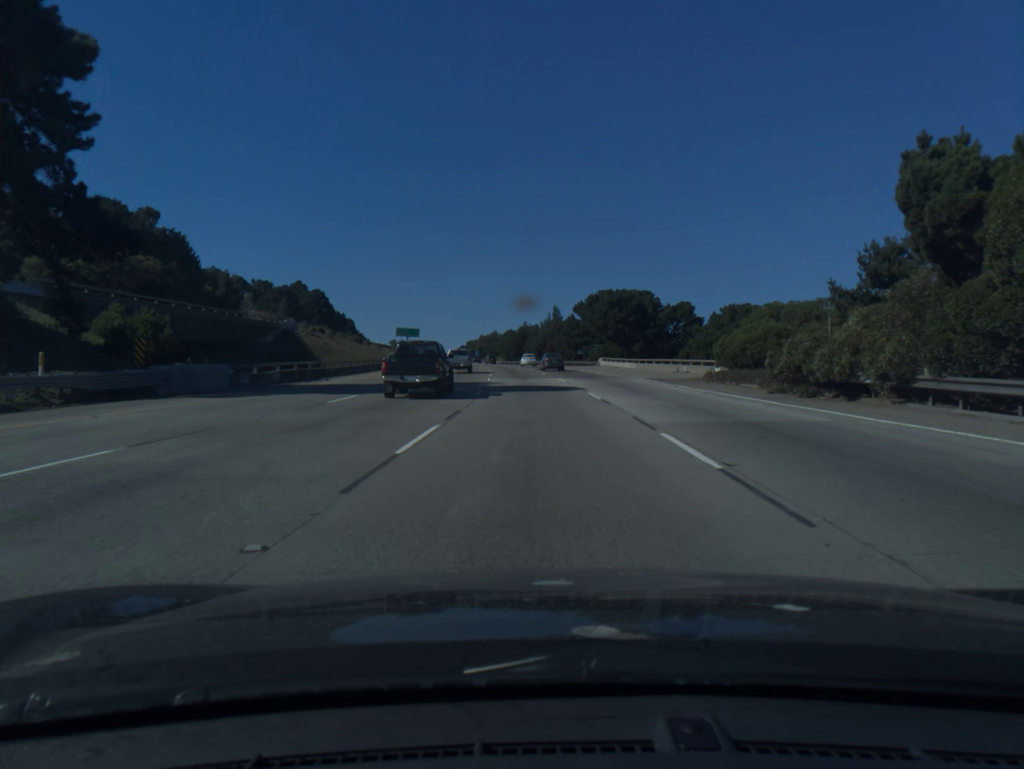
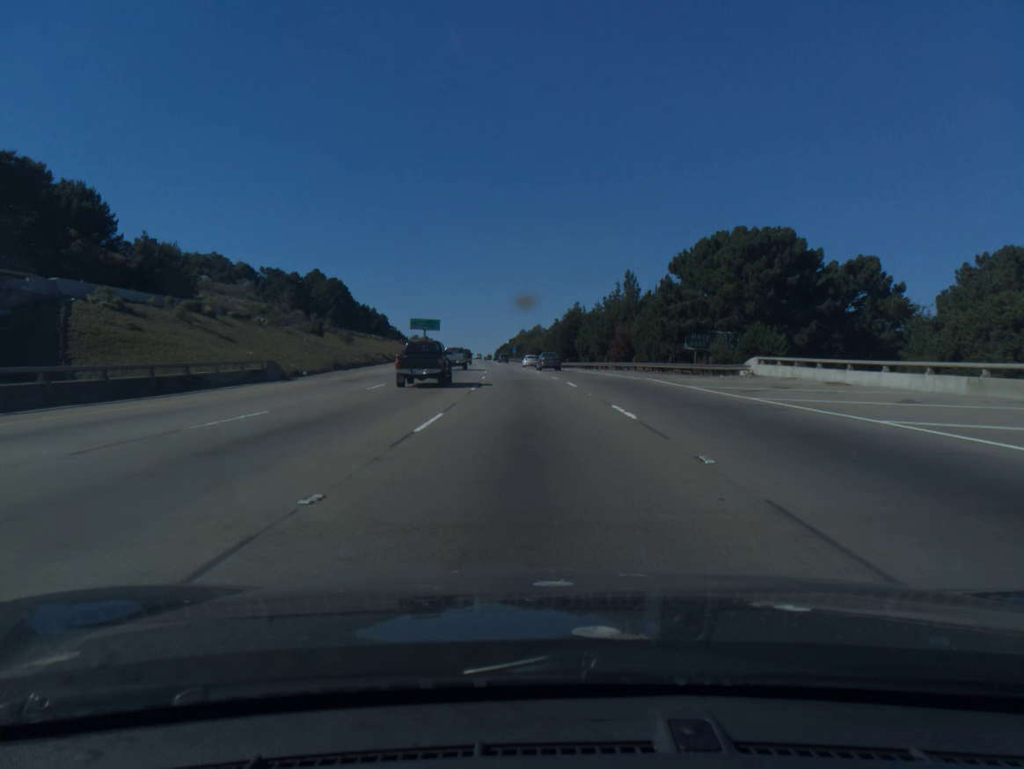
(-1.5, +52.0) m; -3°
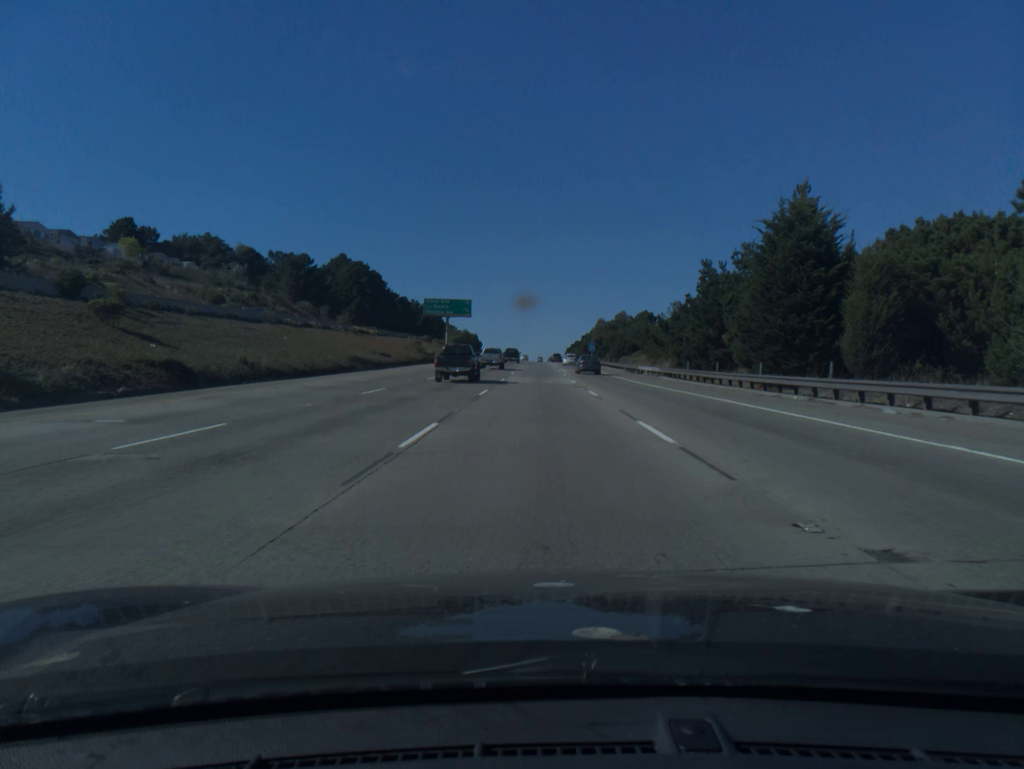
(-3.4, +70.6) m; -5°
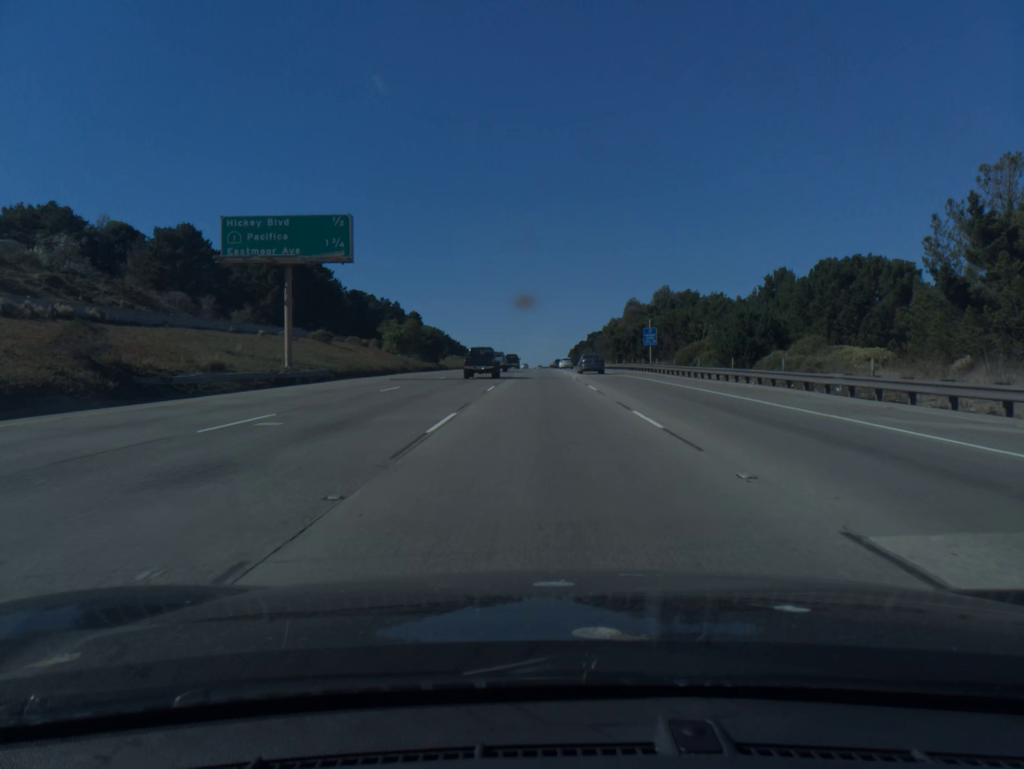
(-0.4, +71.1) m; 0°
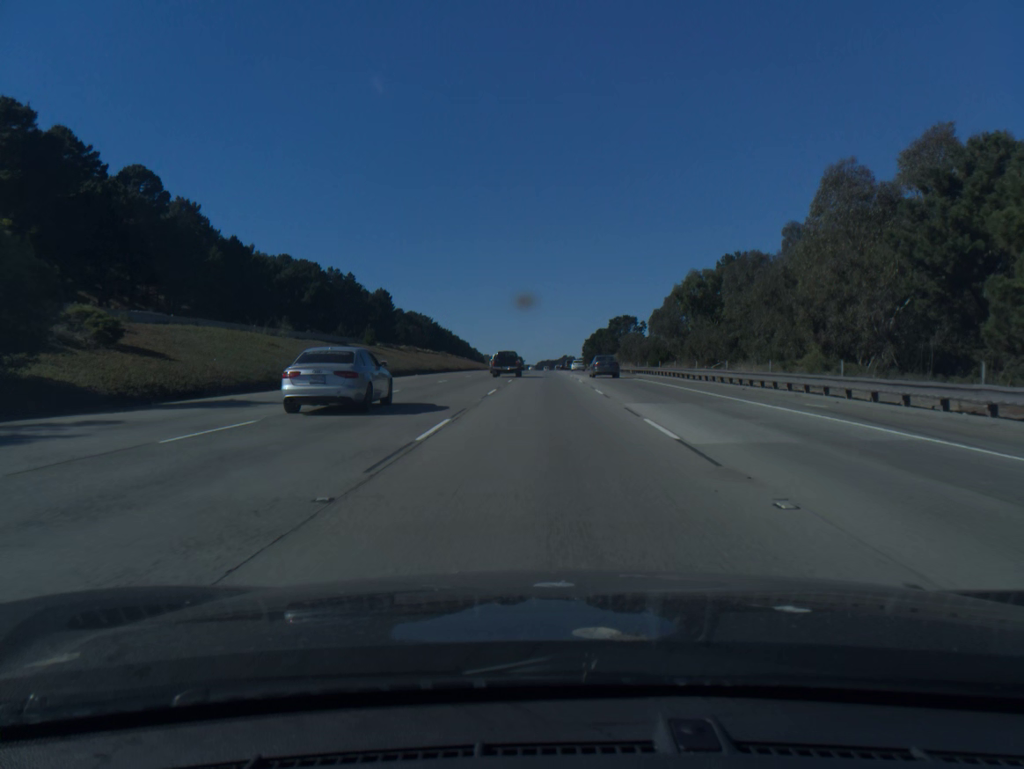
(-0.3, +88.6) m; -1°
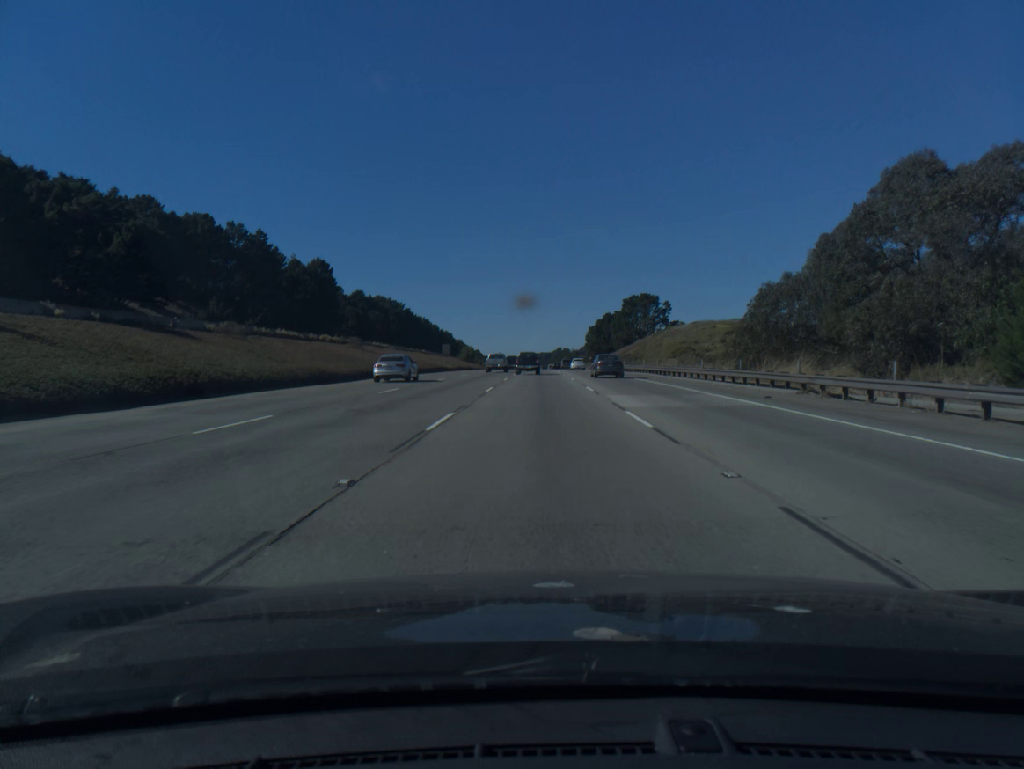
(+0.3, +71.3) m; 0°
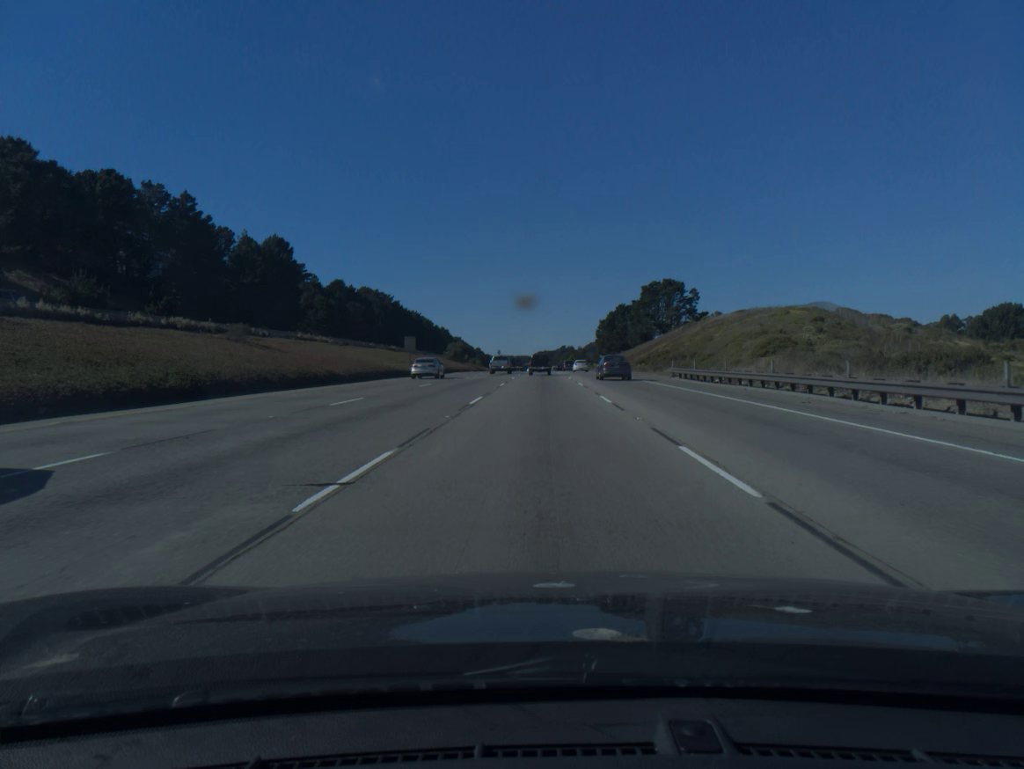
(0.0, +35.8) m; 0°
